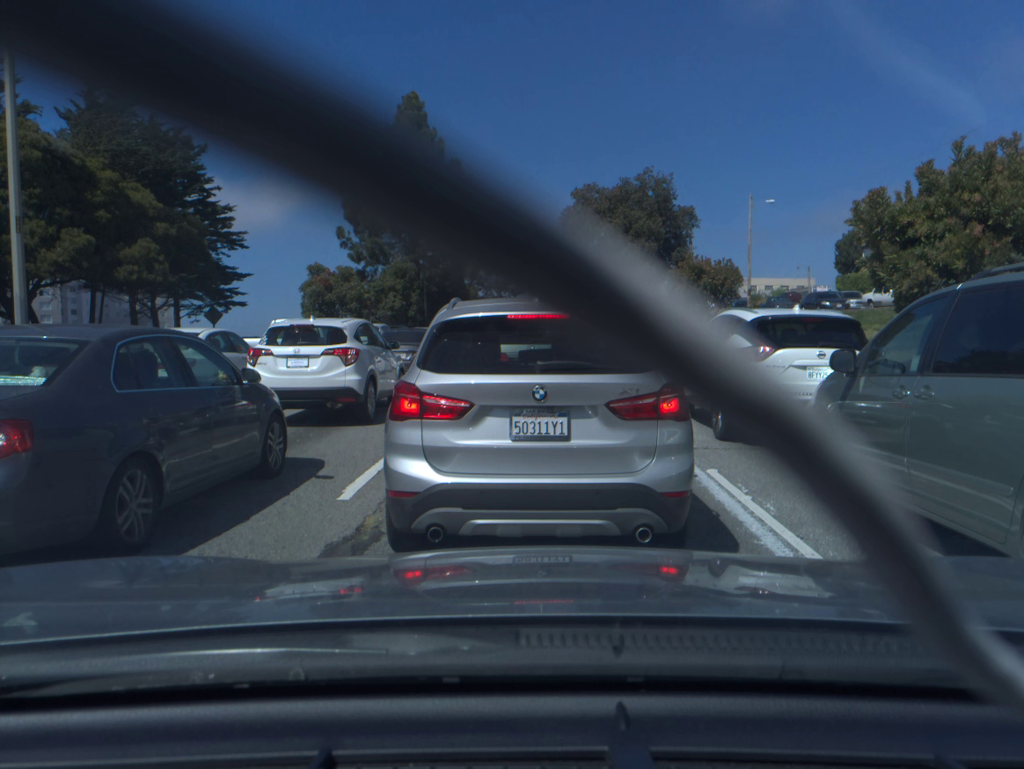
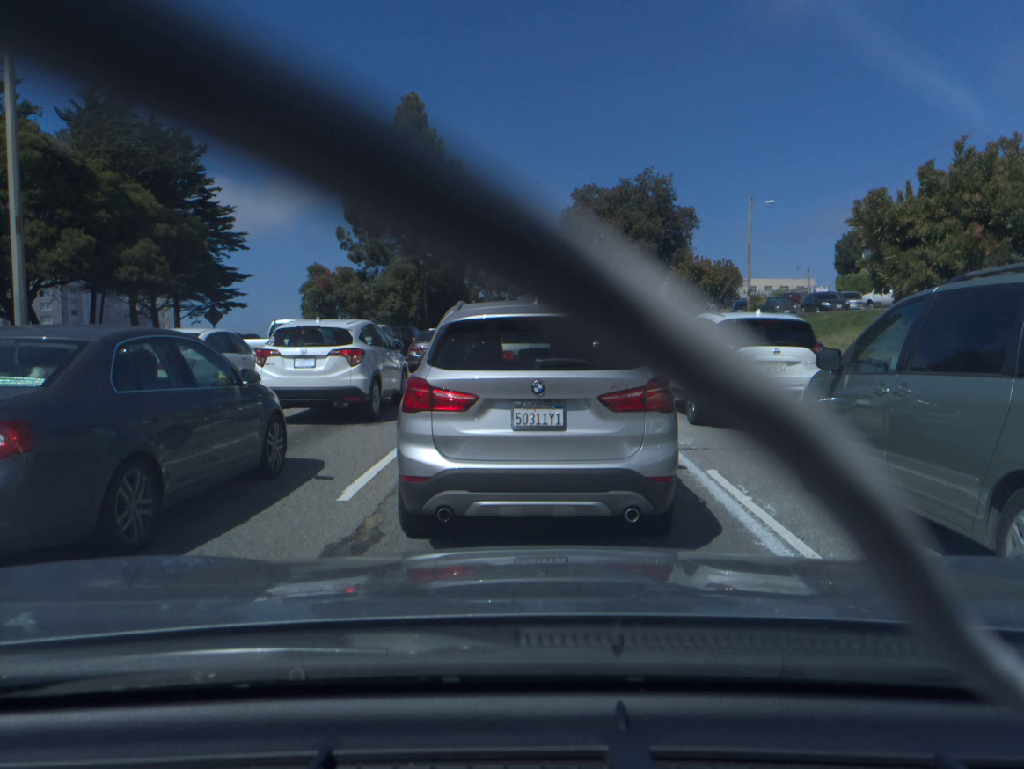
(0.0, 0.0) m; 0°
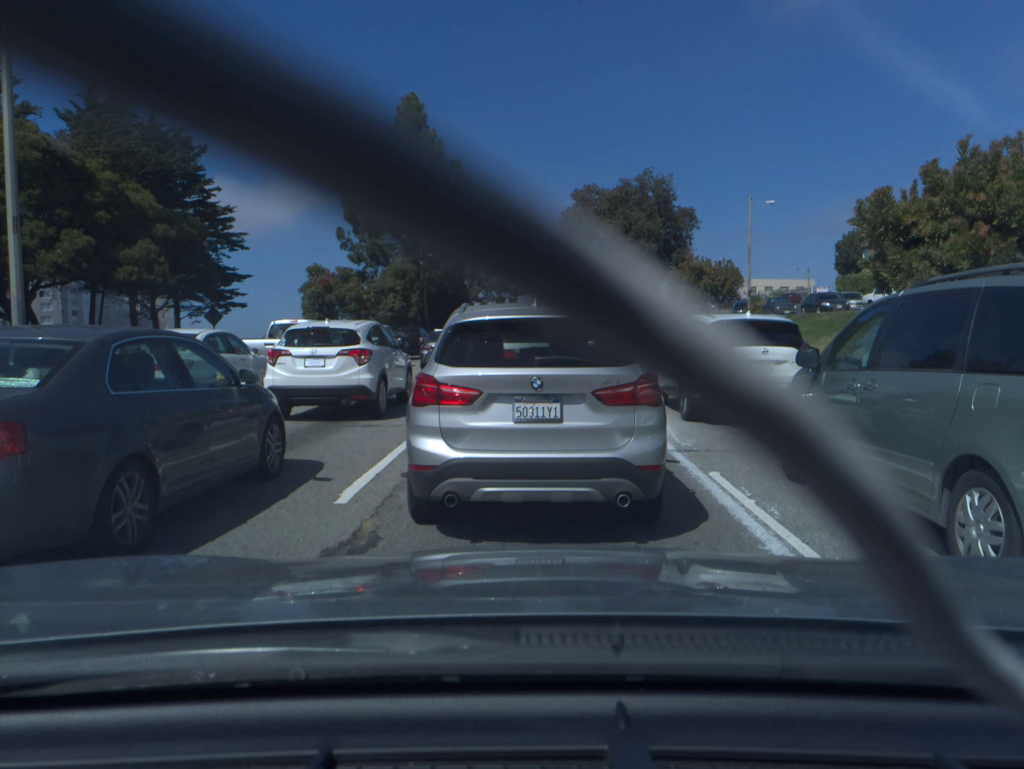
(0.0, +0.1) m; 0°
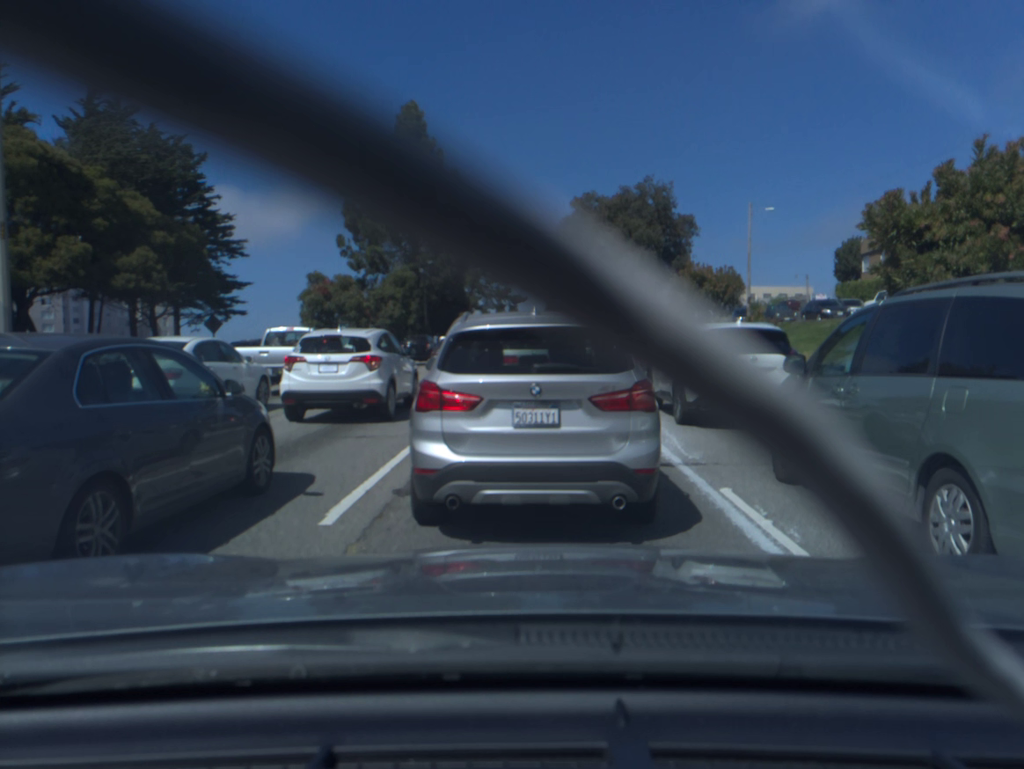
(0.0, +0.4) m; 0°
